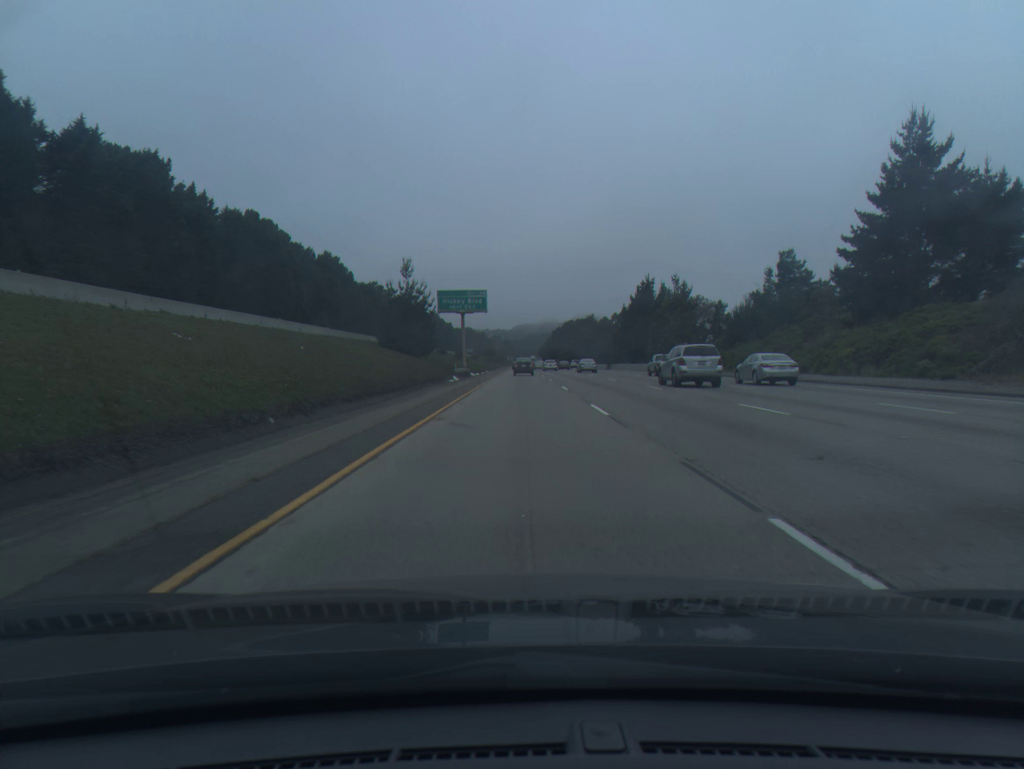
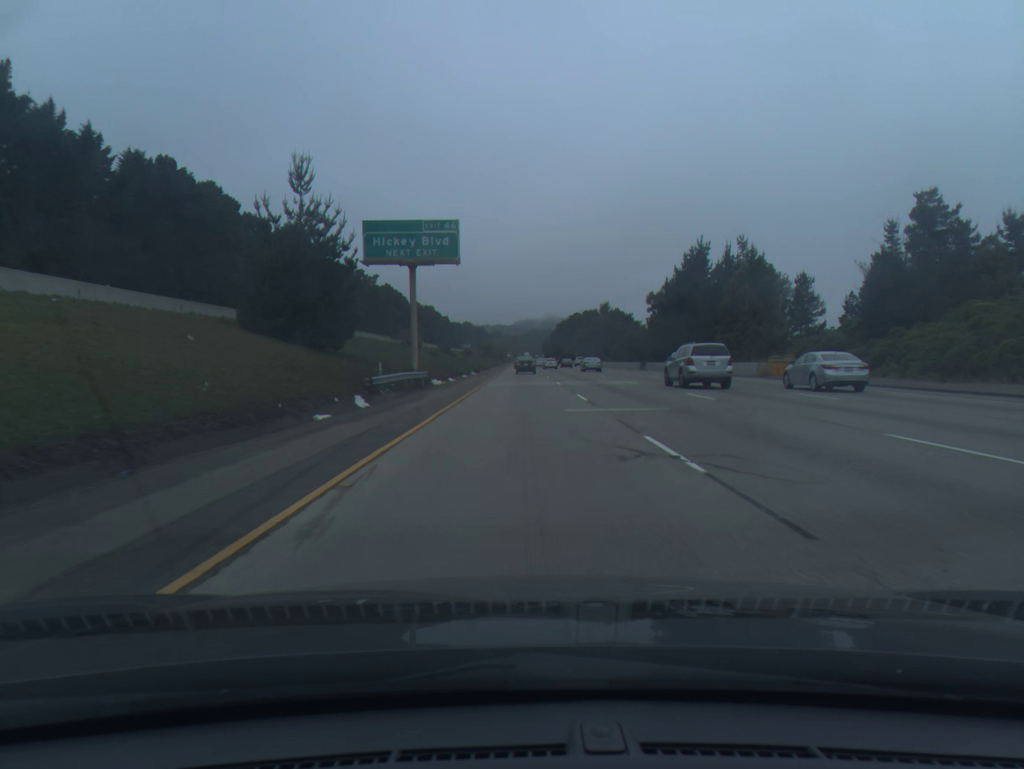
(-0.1, +37.6) m; 0°
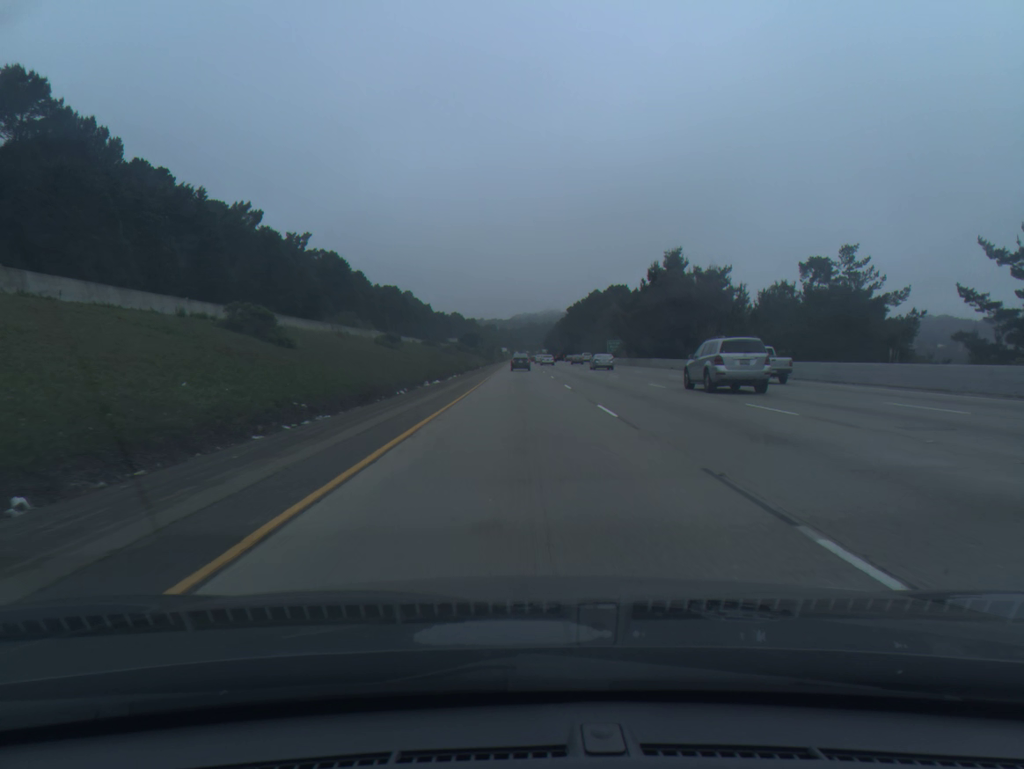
(0.0, +94.5) m; 0°
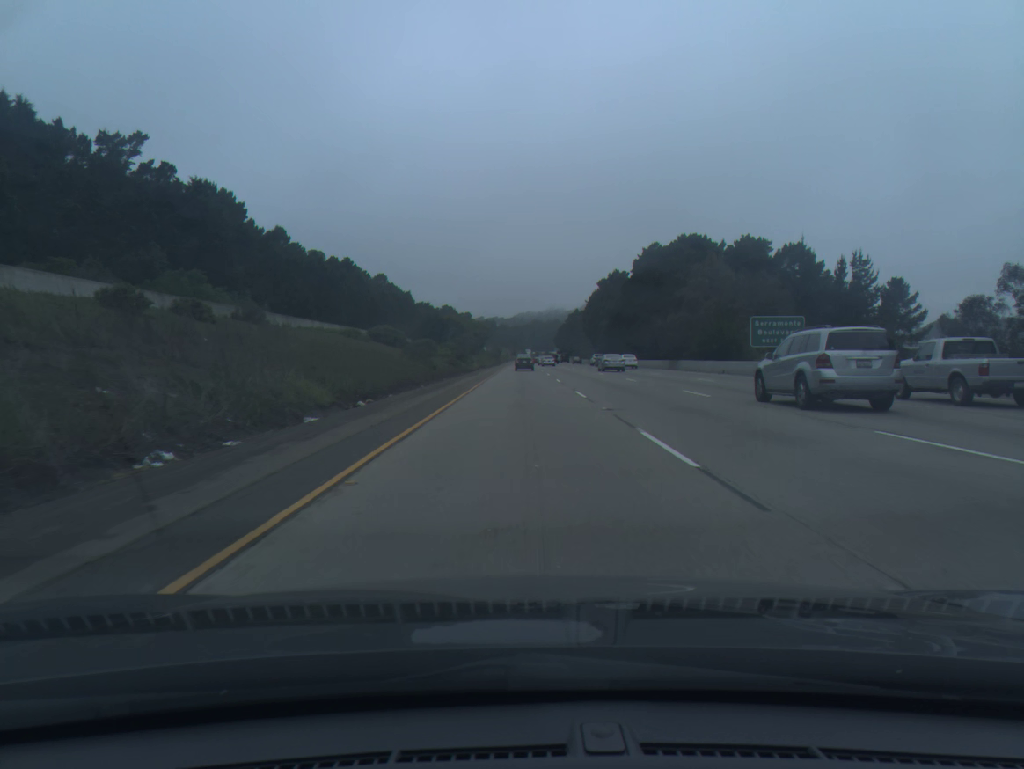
(-0.1, +95.0) m; 0°
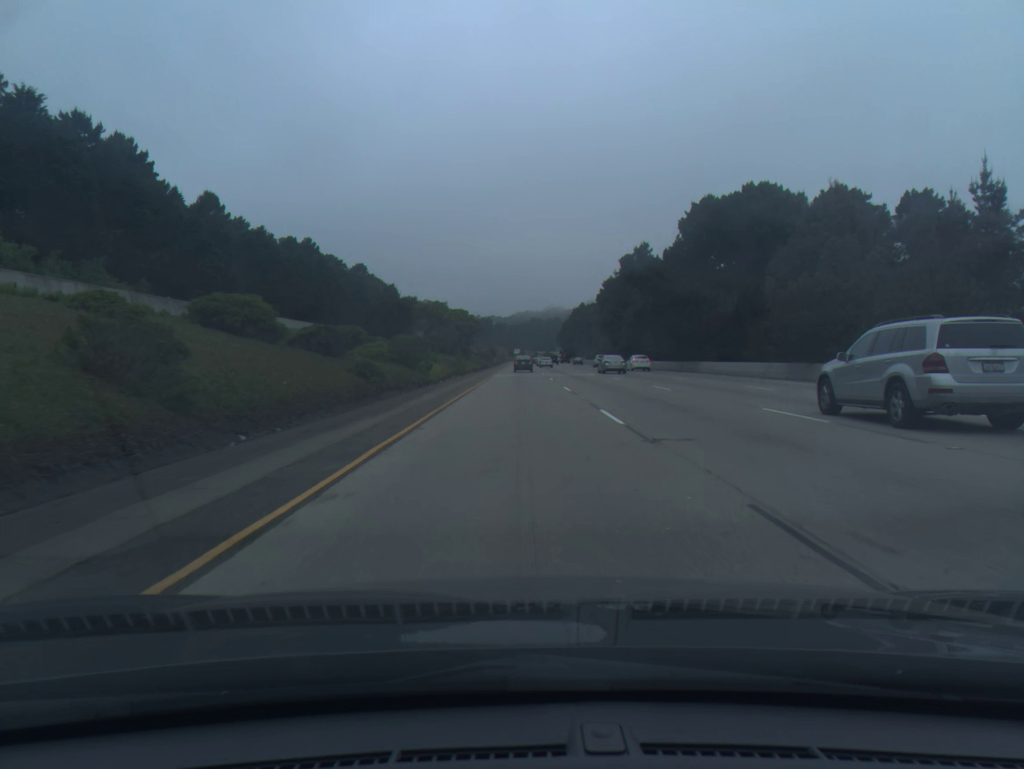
(+0.1, +38.2) m; 0°
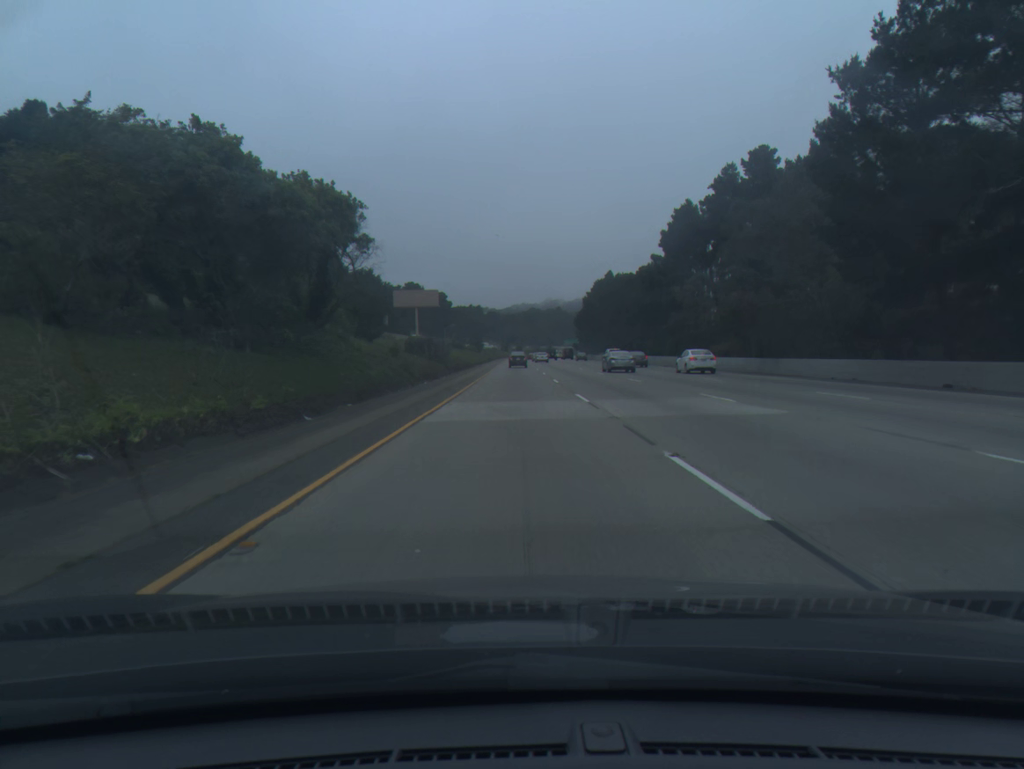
(-0.1, +96.0) m; 0°
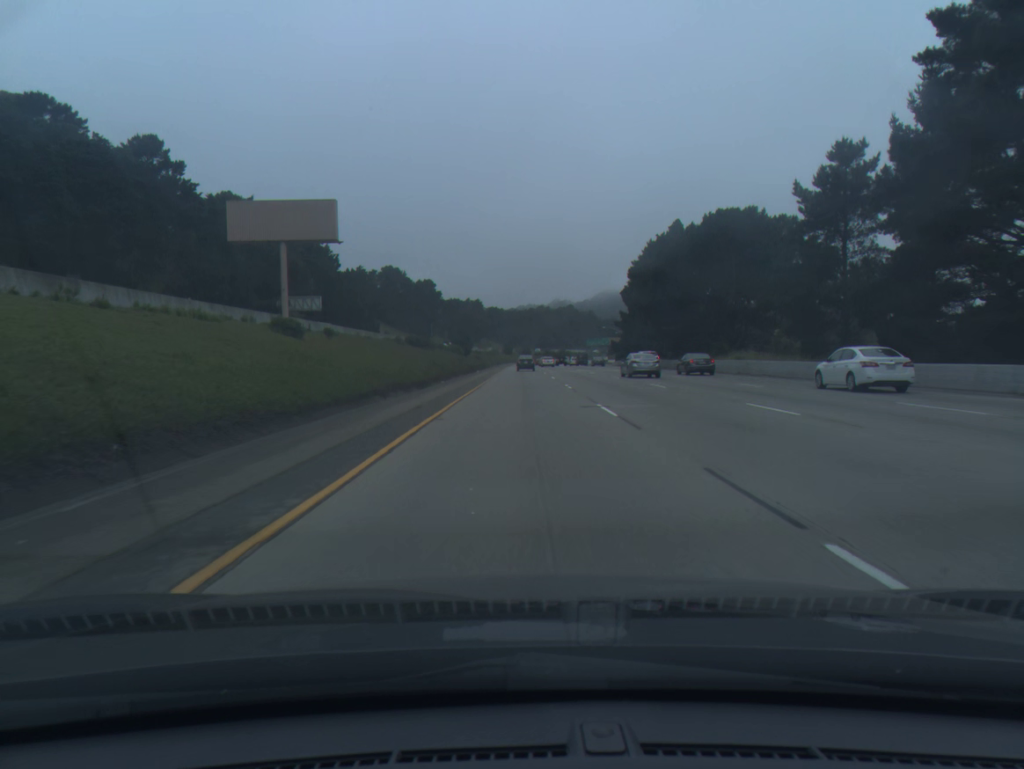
(-0.6, +77.4) m; -1°
